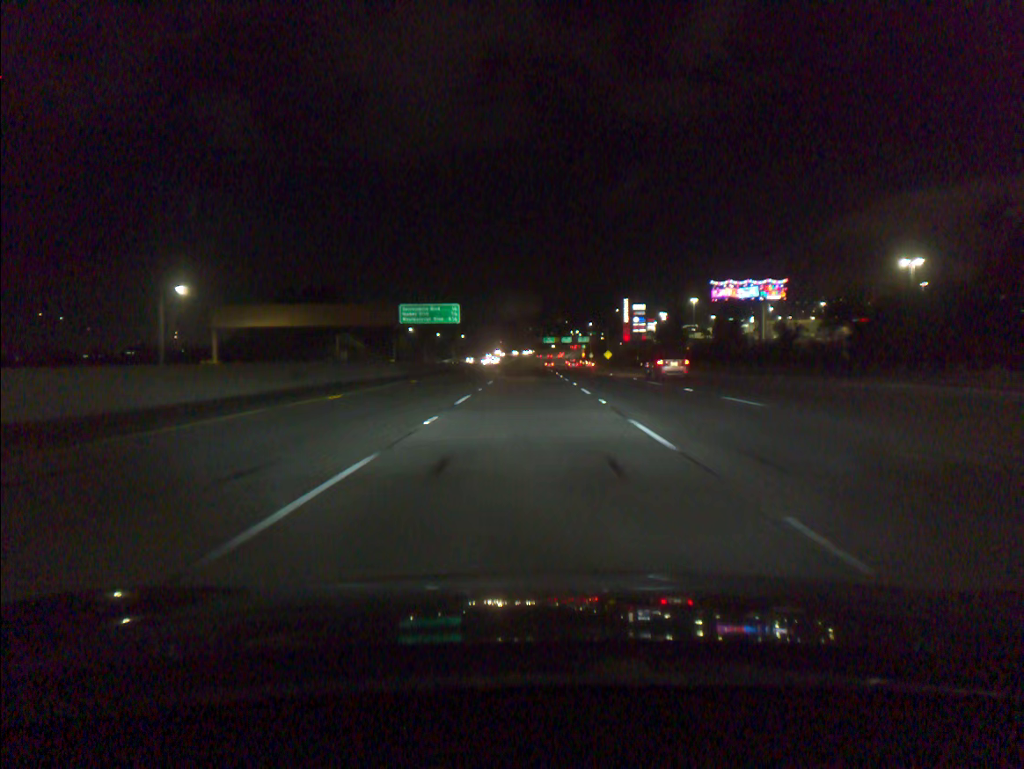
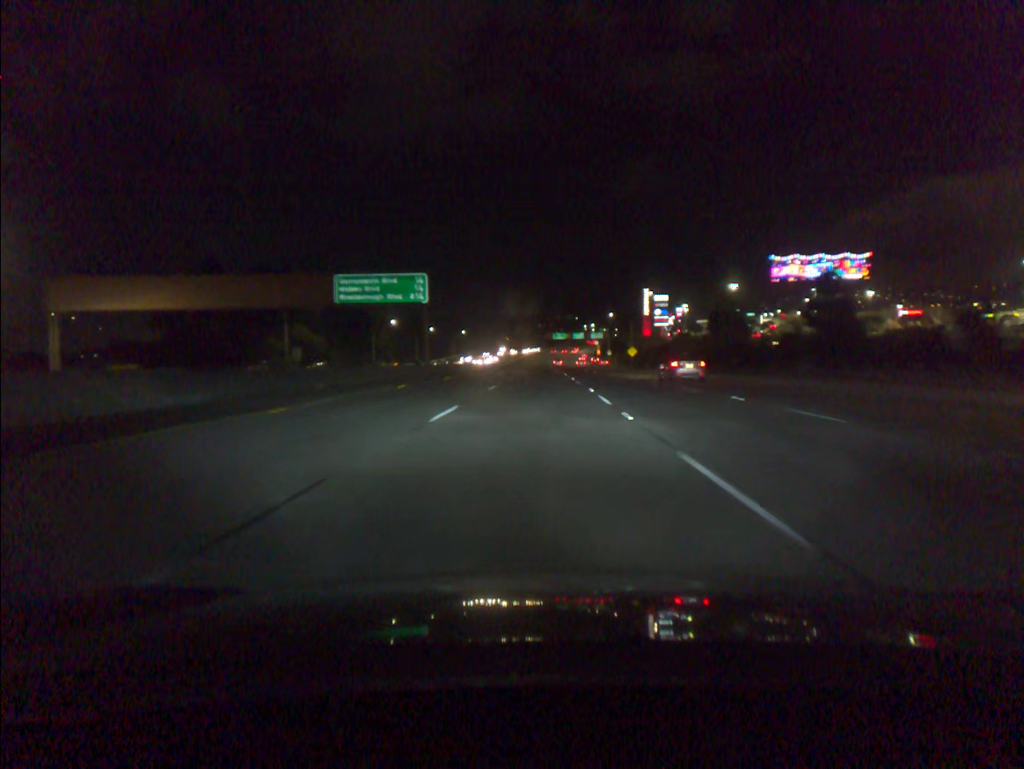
(-0.2, +34.0) m; -1°
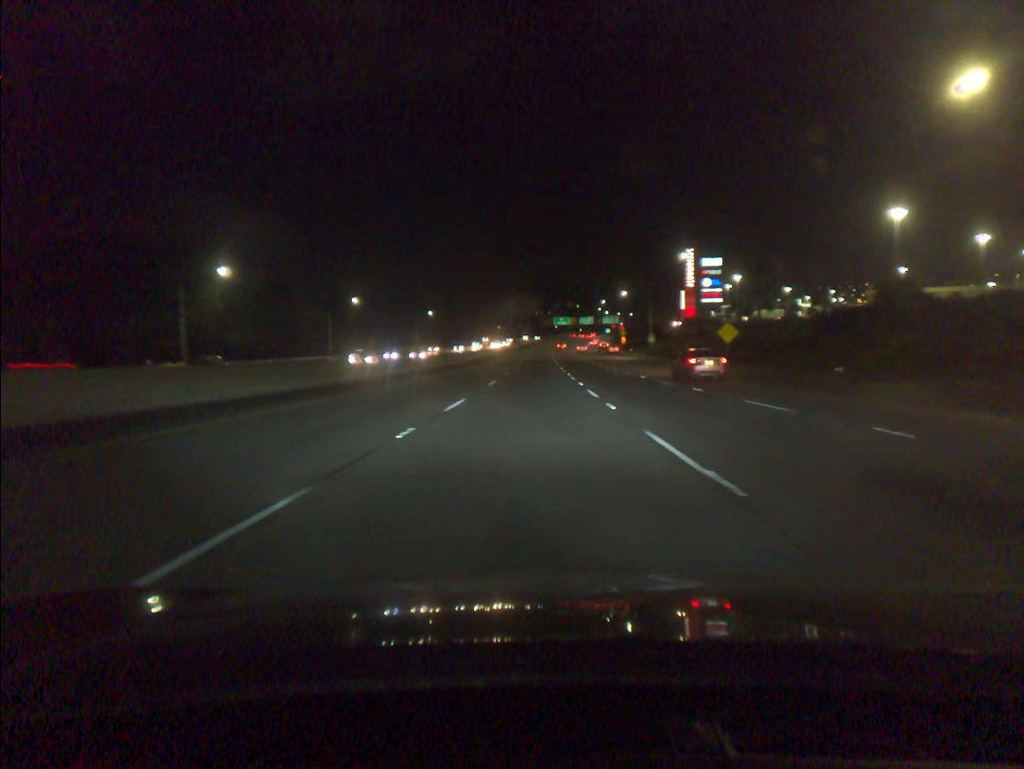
(+0.3, +85.1) m; 0°
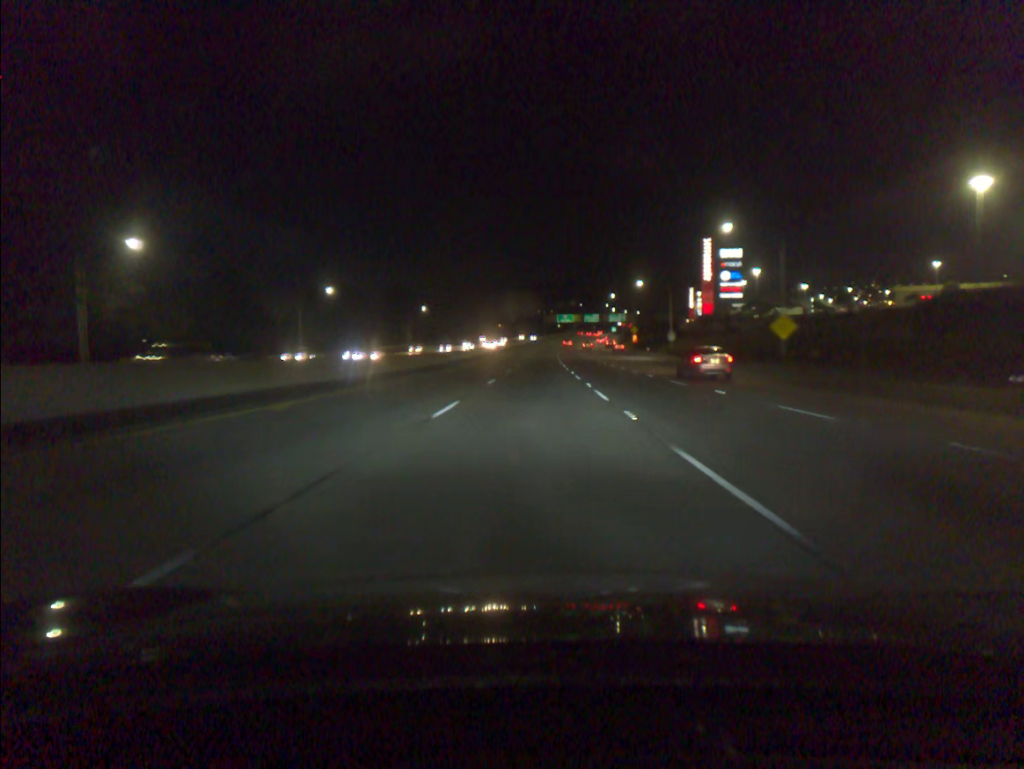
(0.0, +17.1) m; 0°
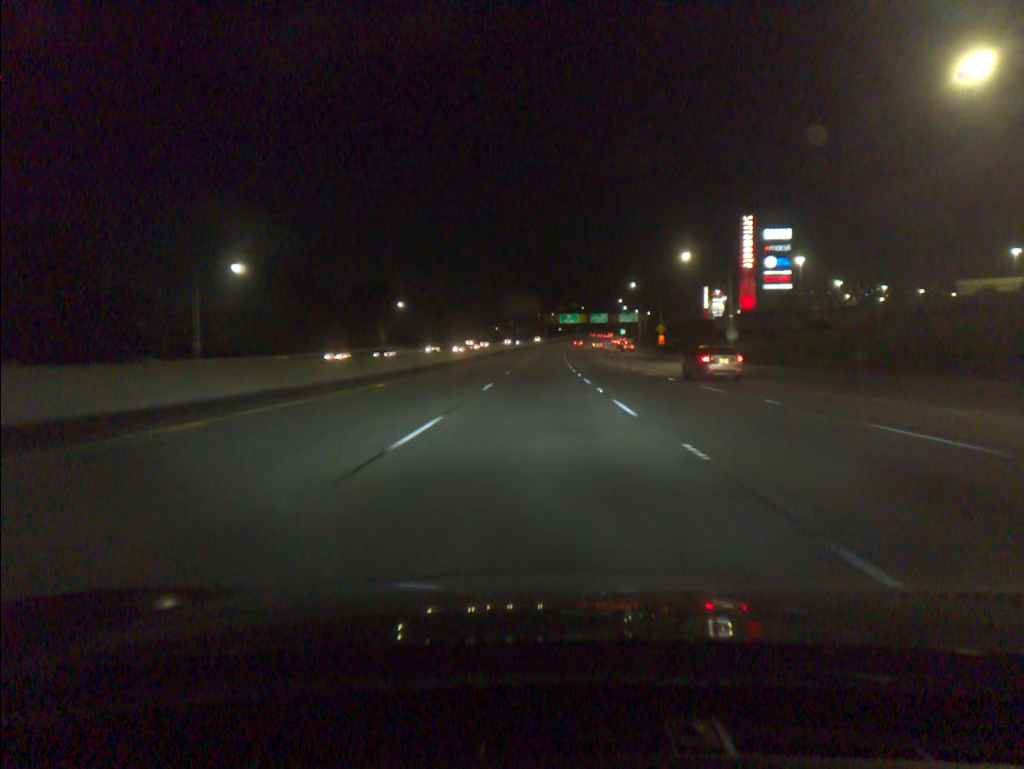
(-0.1, +34.2) m; 0°
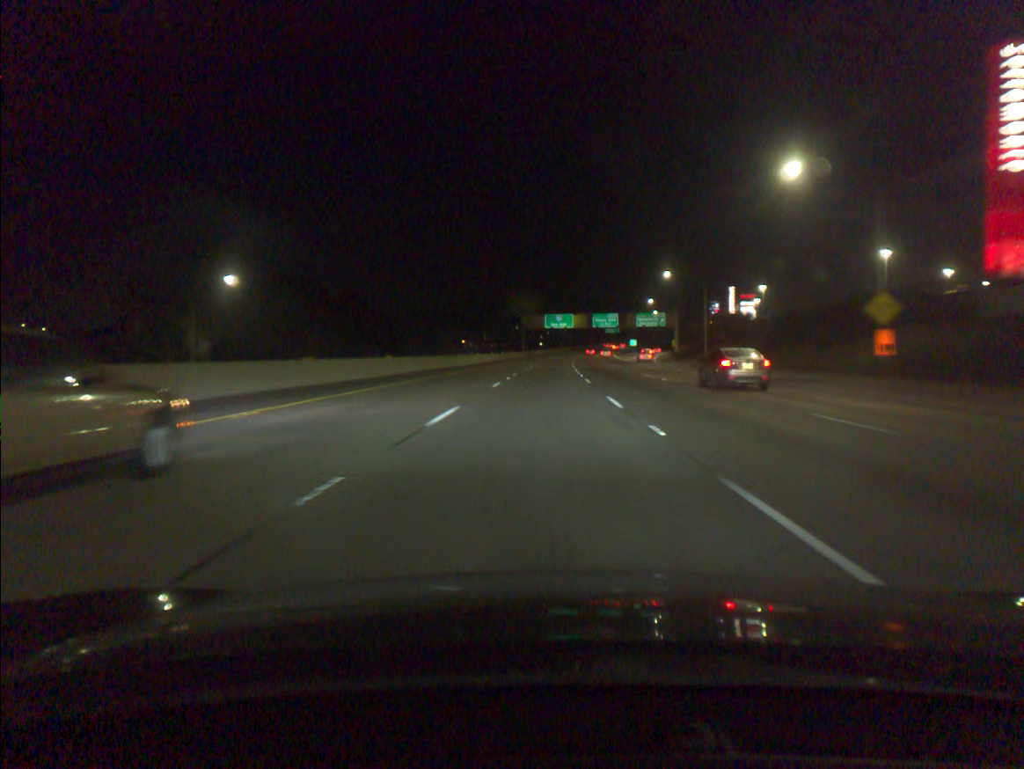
(+1.0, +85.0) m; +2°
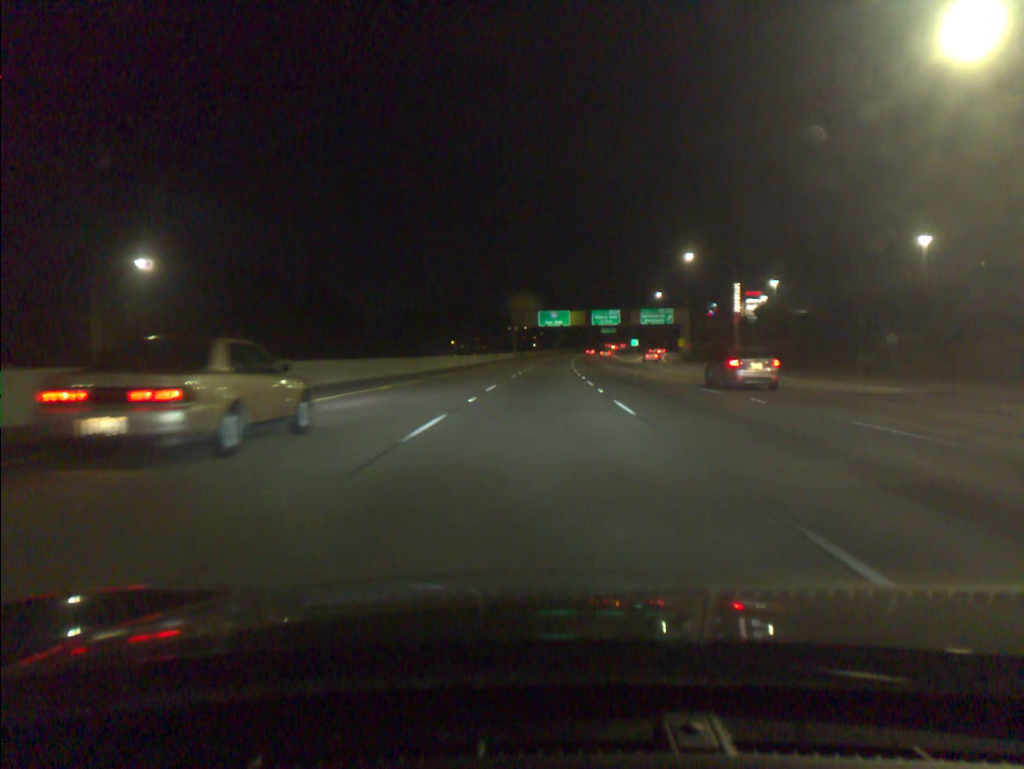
(+0.1, +16.8) m; +1°
